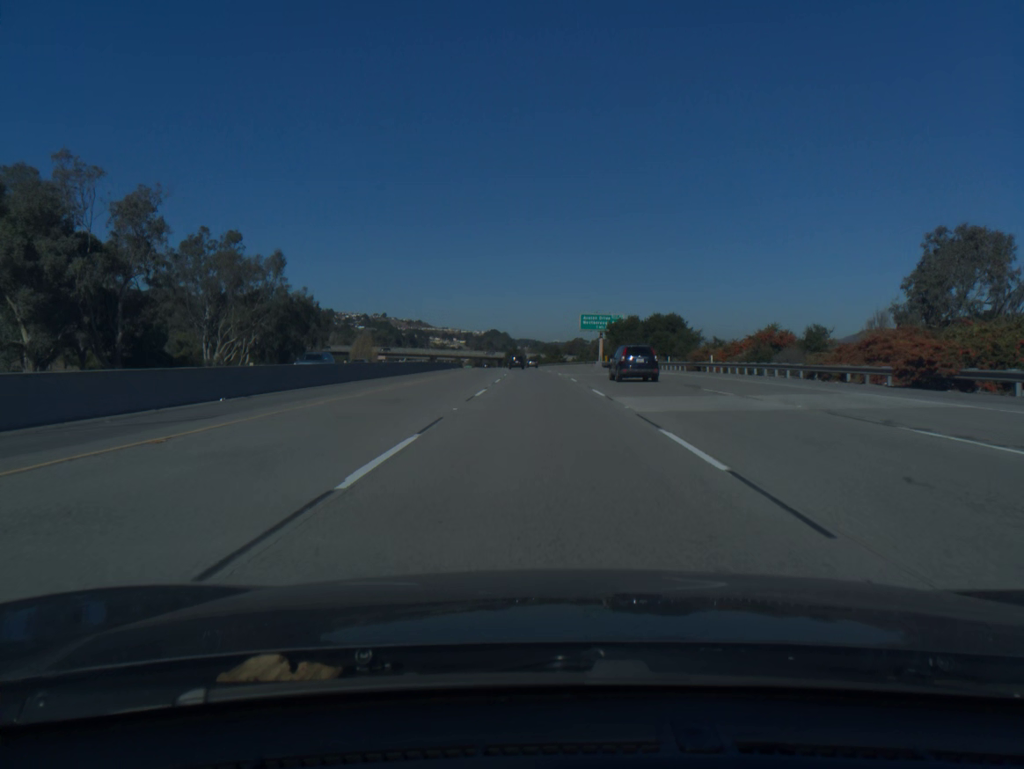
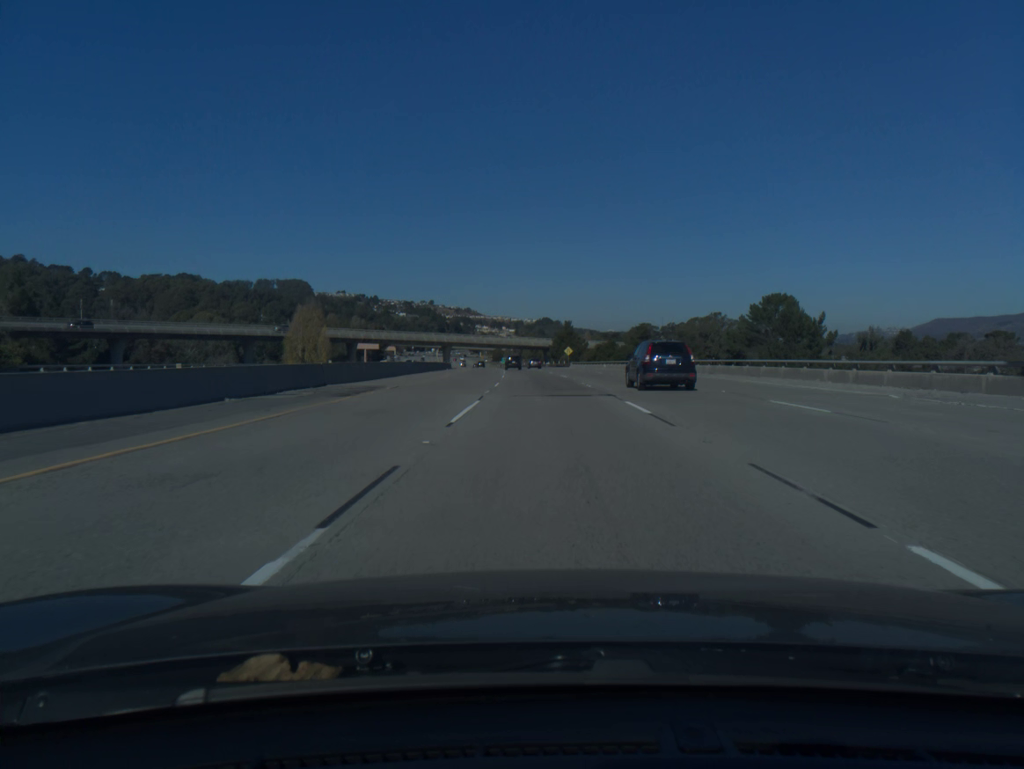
(-3.8, +108.5) m; -4°
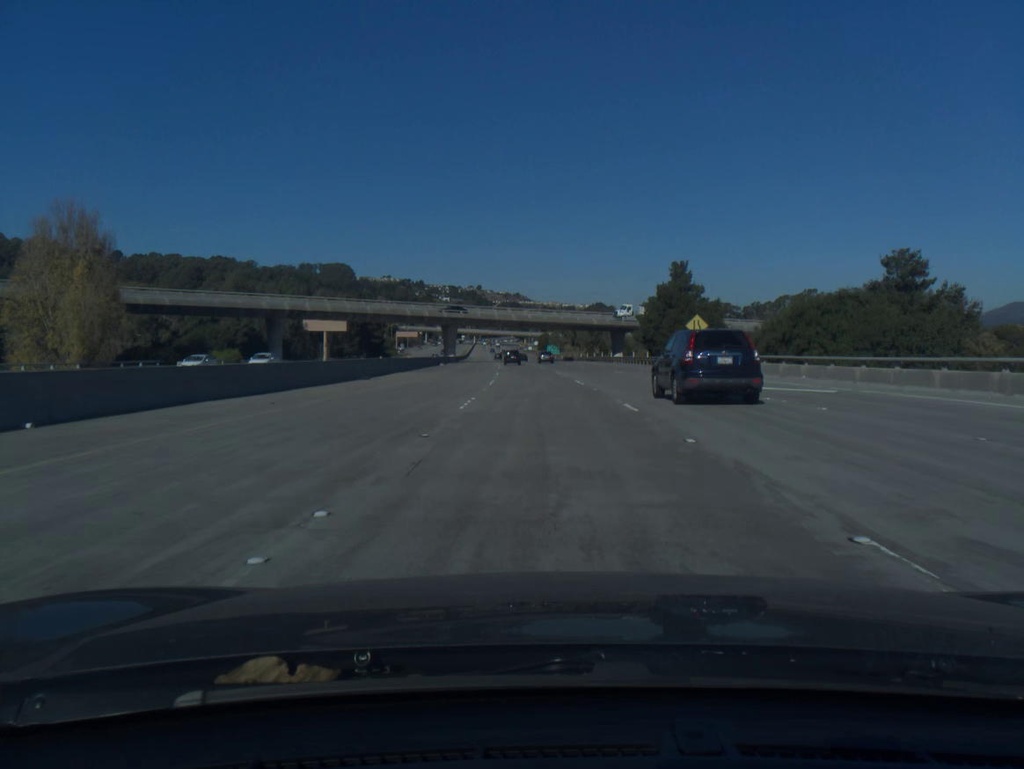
(-2.6, +87.6) m; -4°
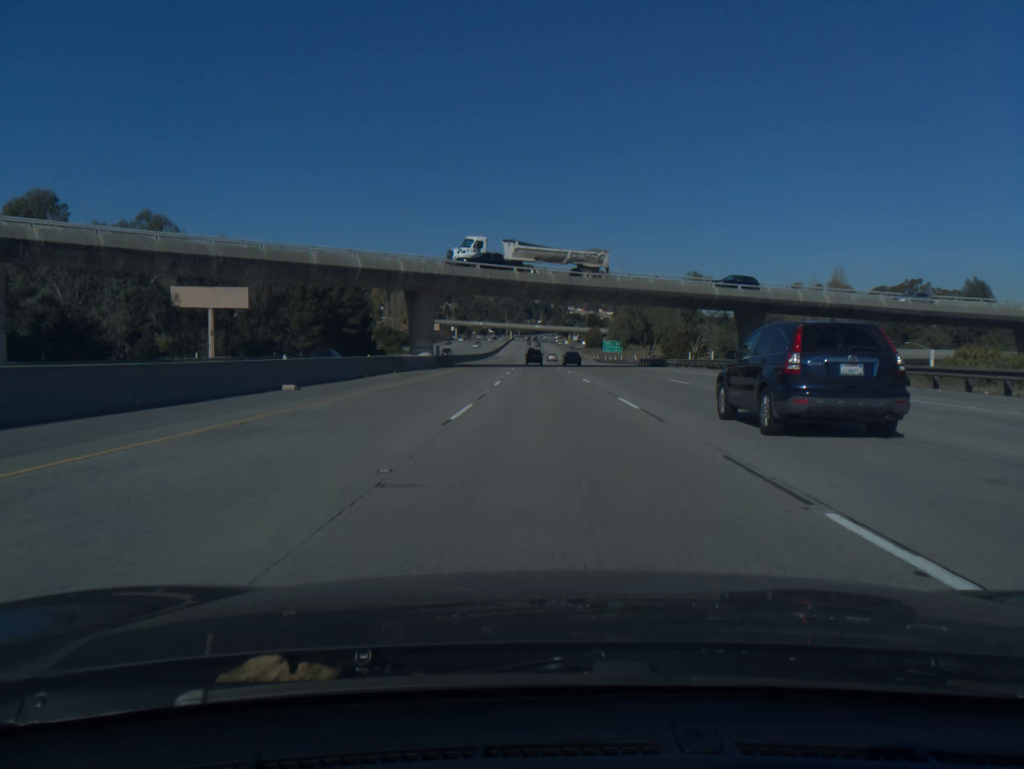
(-1.9, +65.1) m; -3°
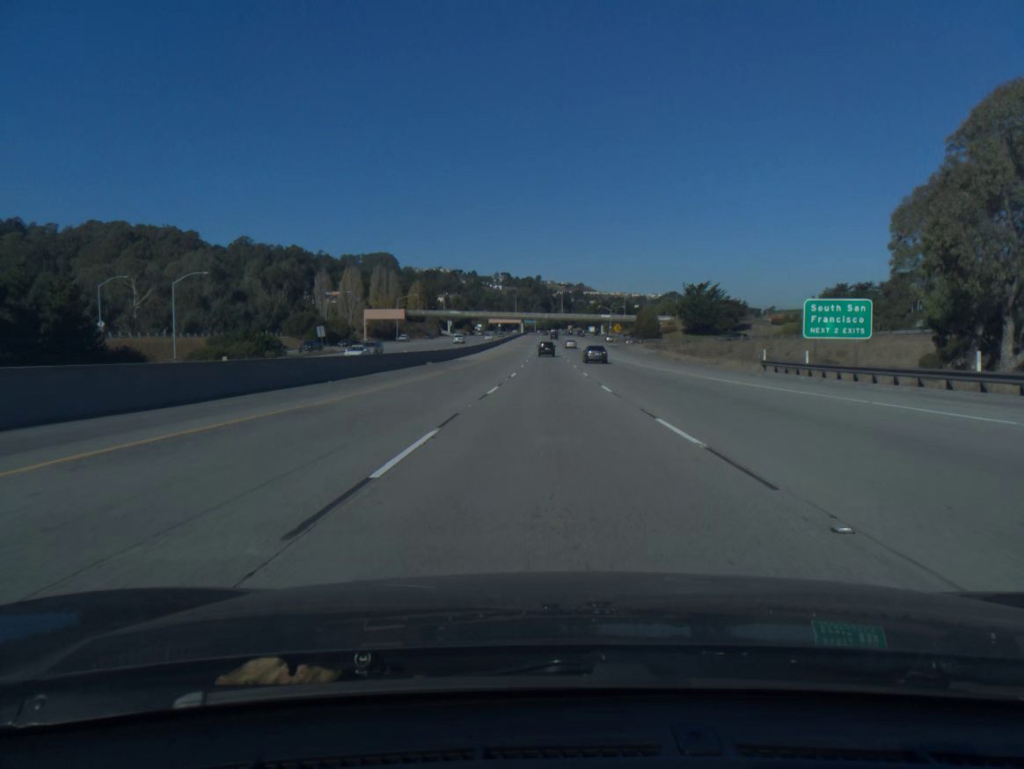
(-1.5, +108.7) m; -1°
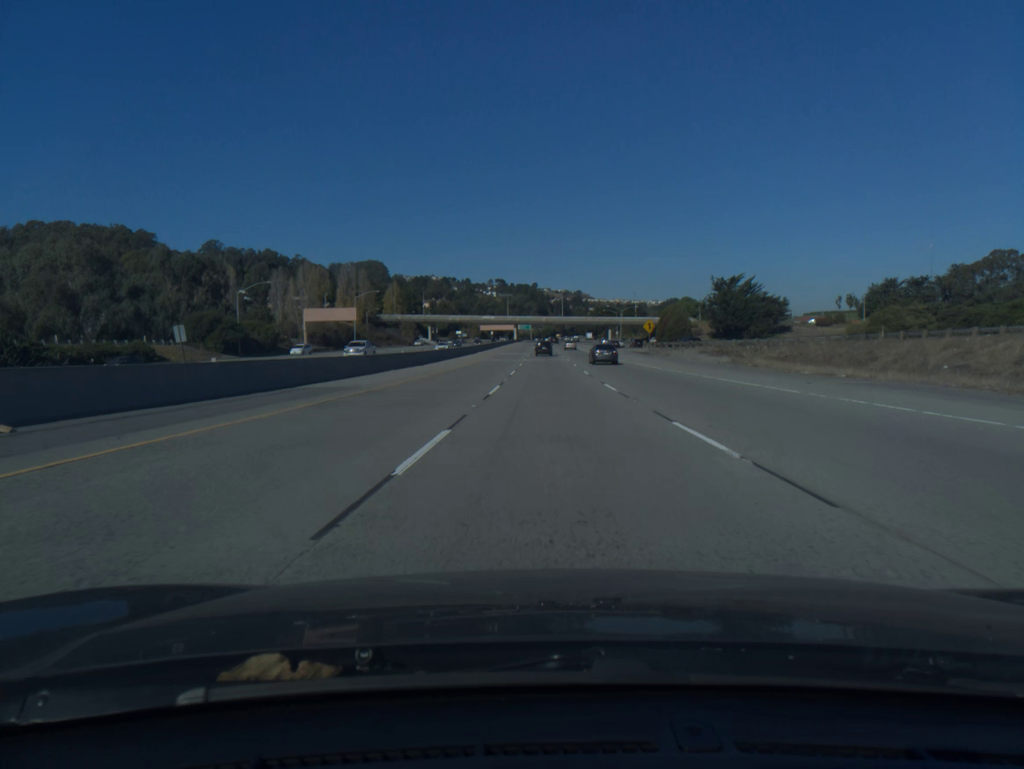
(+0.1, +44.1) m; 0°
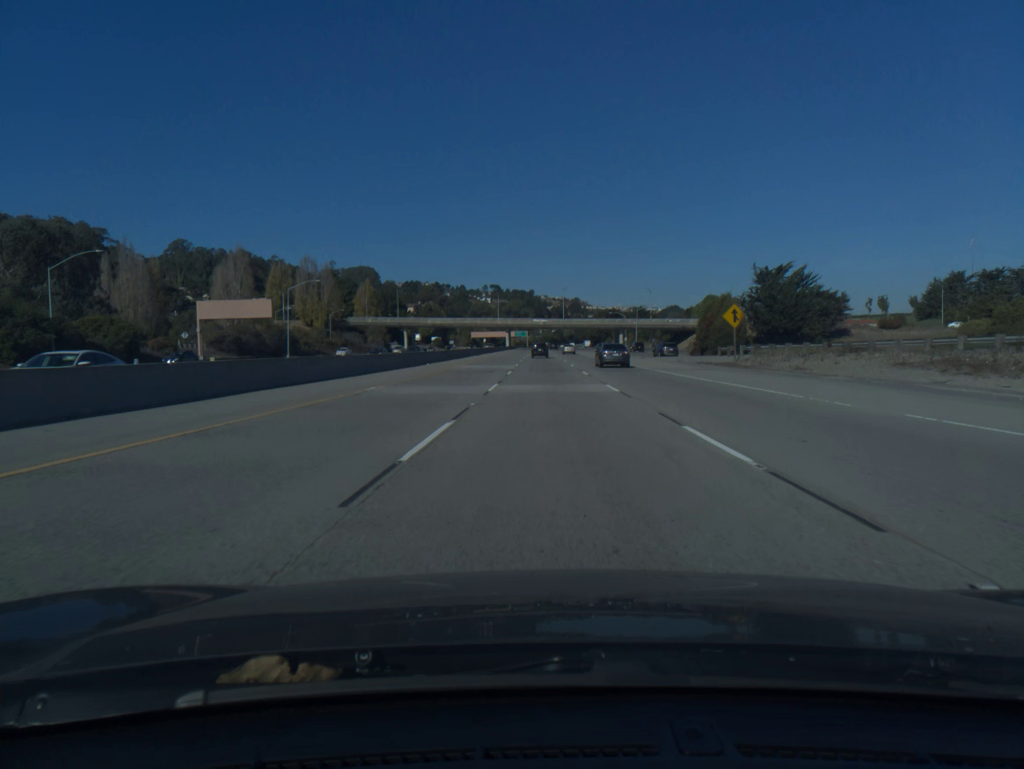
(+0.1, +43.7) m; 0°
